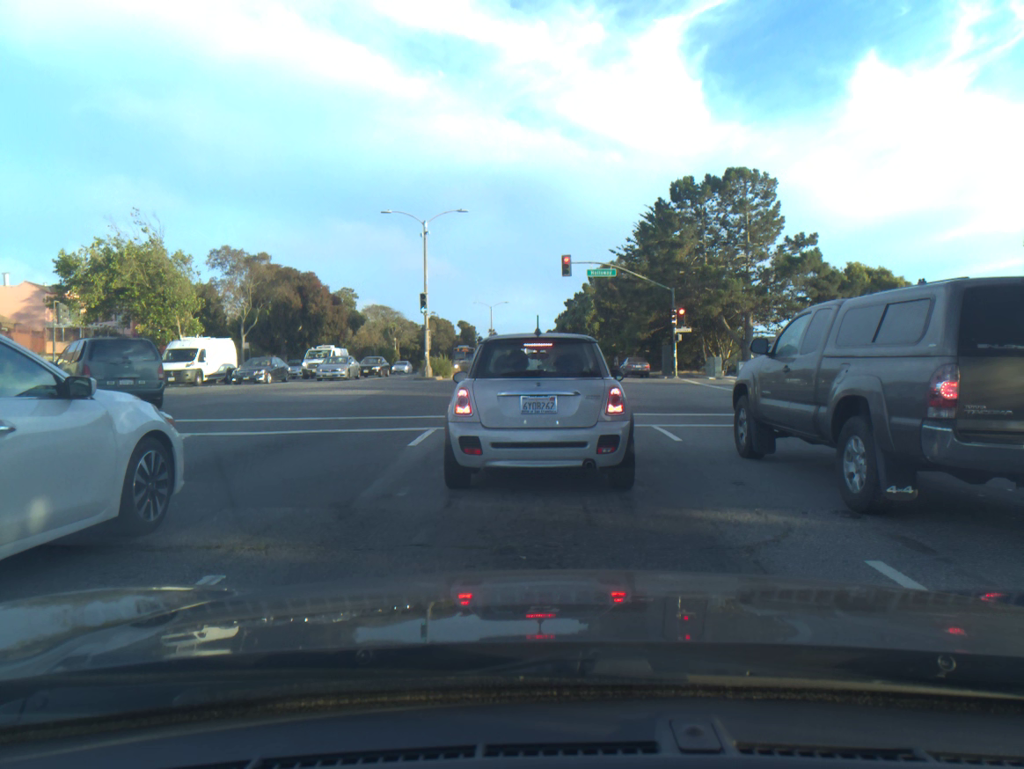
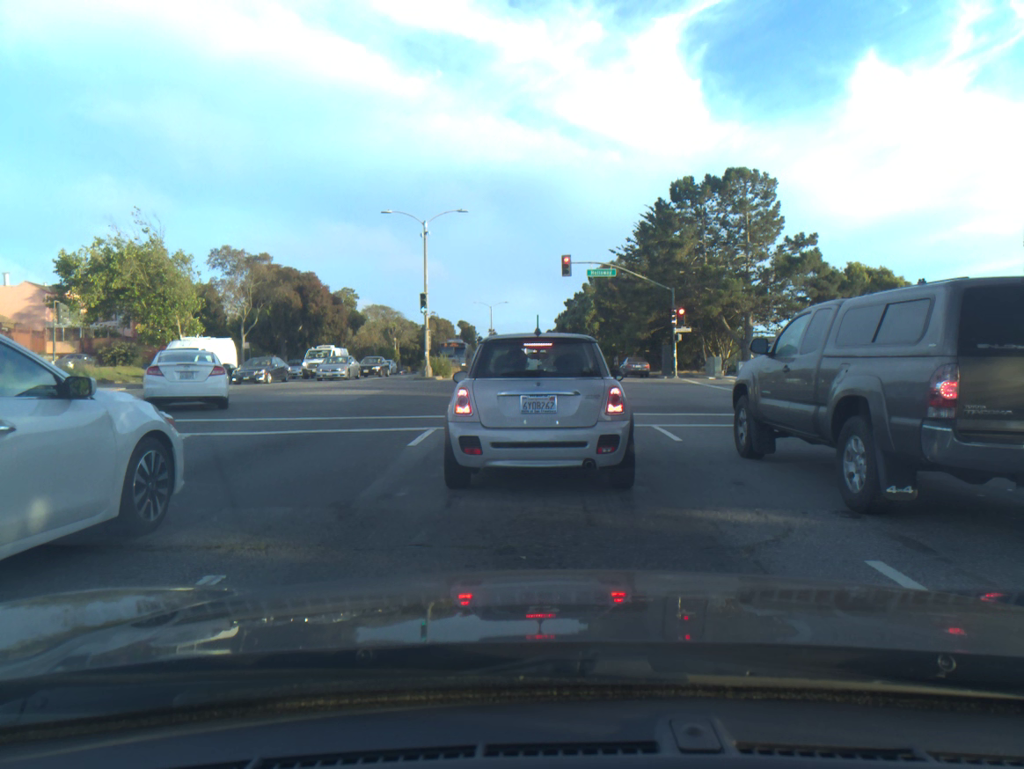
(0.0, 0.0) m; 0°
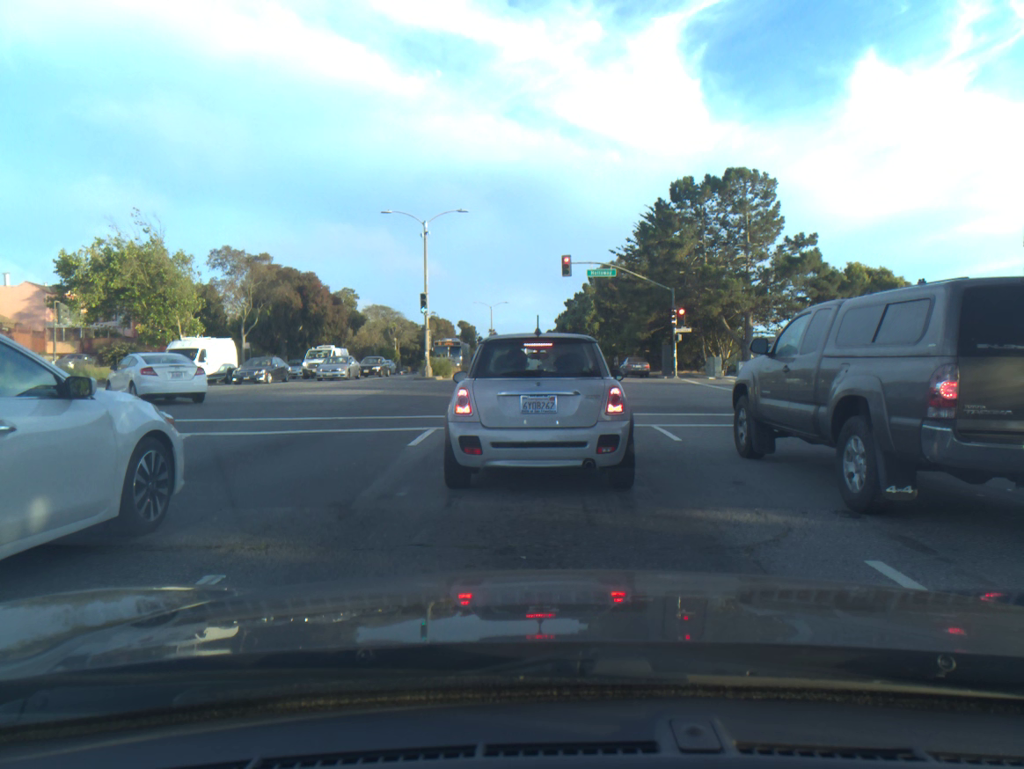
(0.0, 0.0) m; 0°
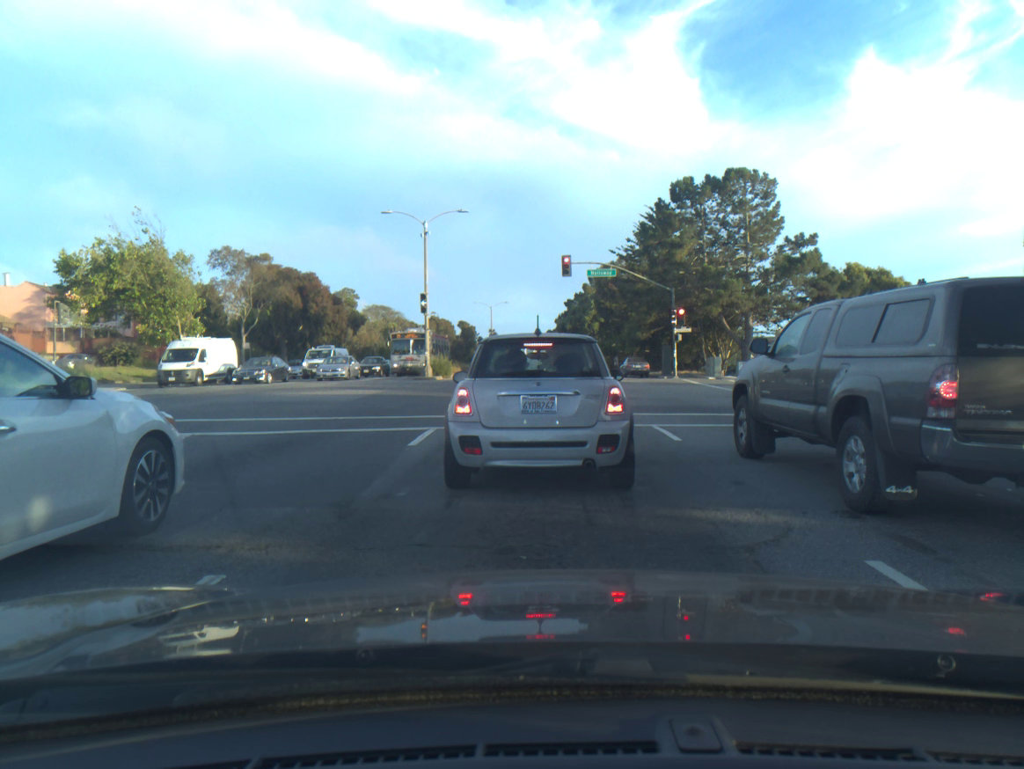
(0.0, 0.0) m; 0°
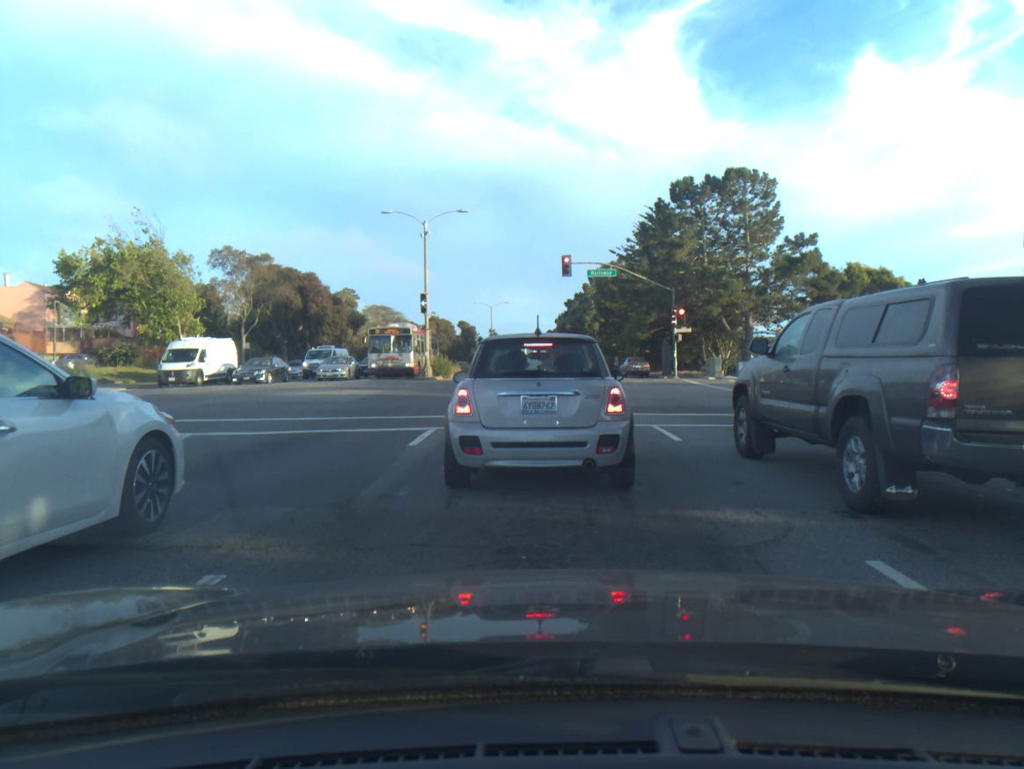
(0.0, 0.0) m; 0°
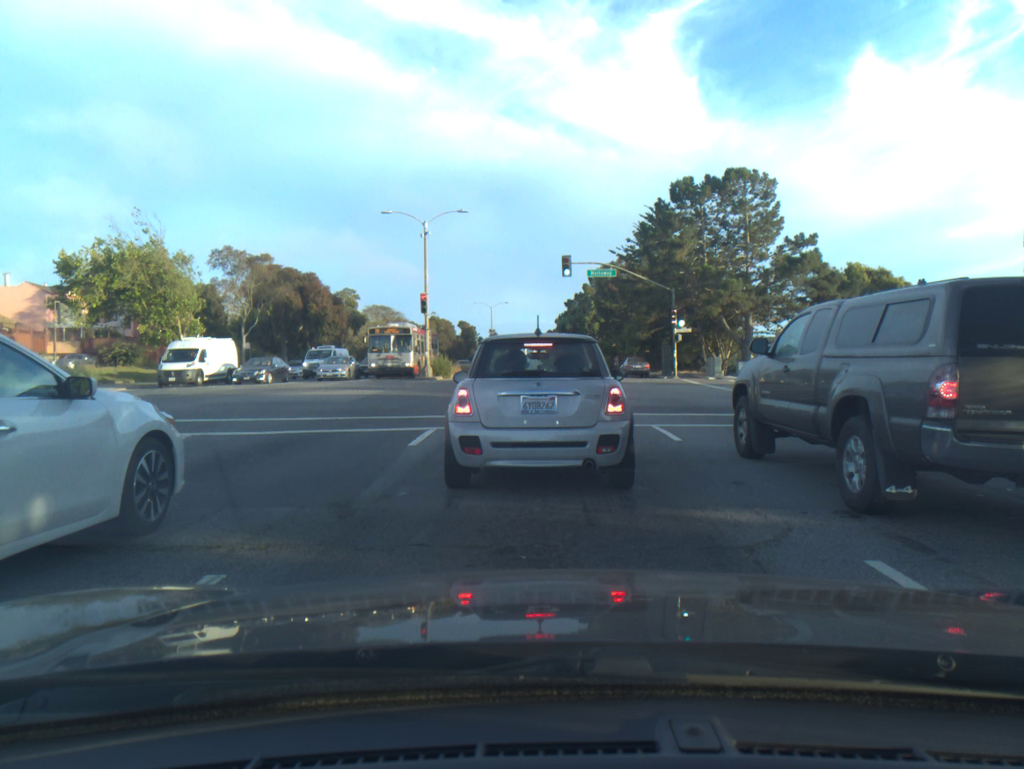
(+0.1, 0.0) m; 0°
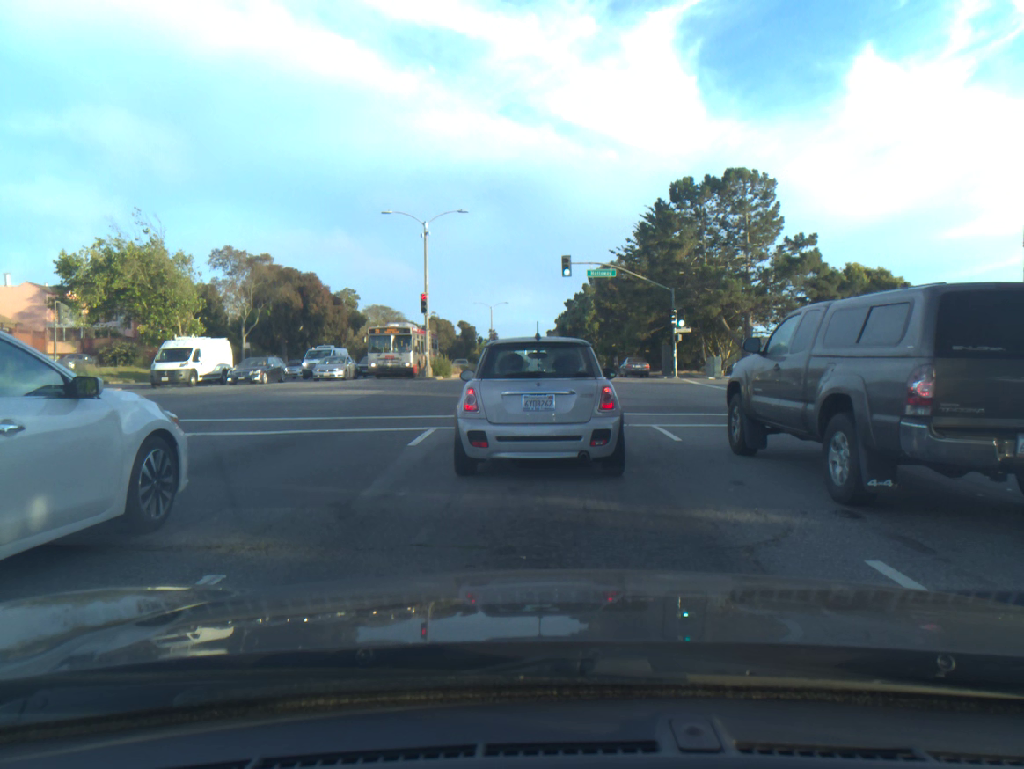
(0.0, 0.0) m; 0°
